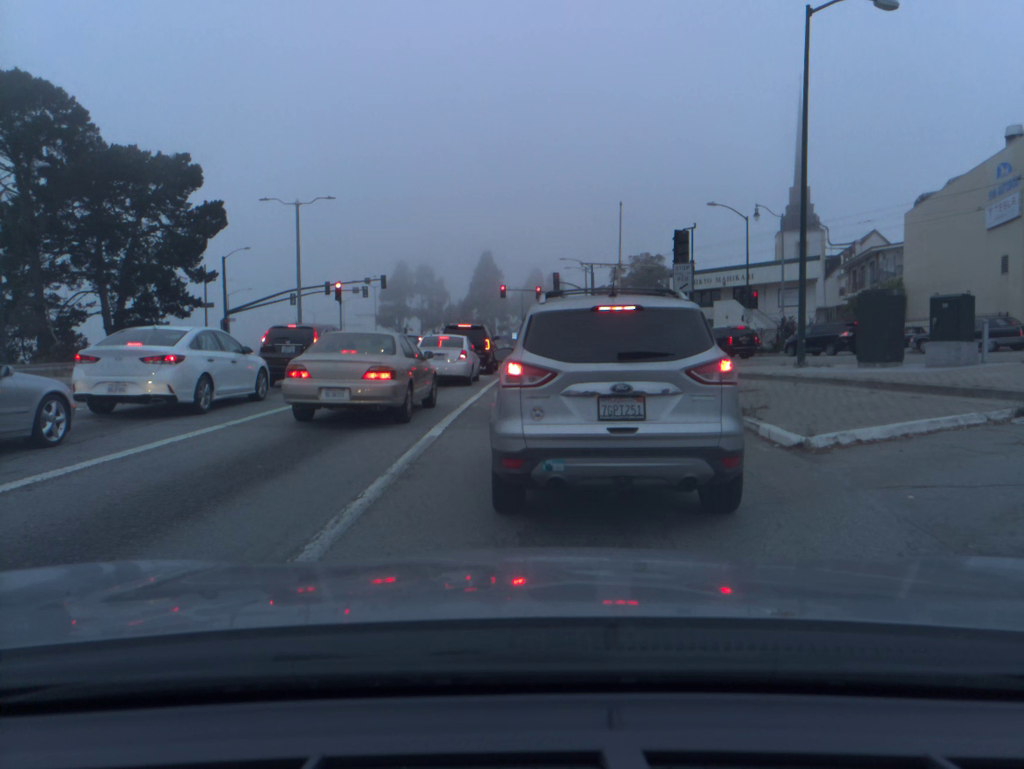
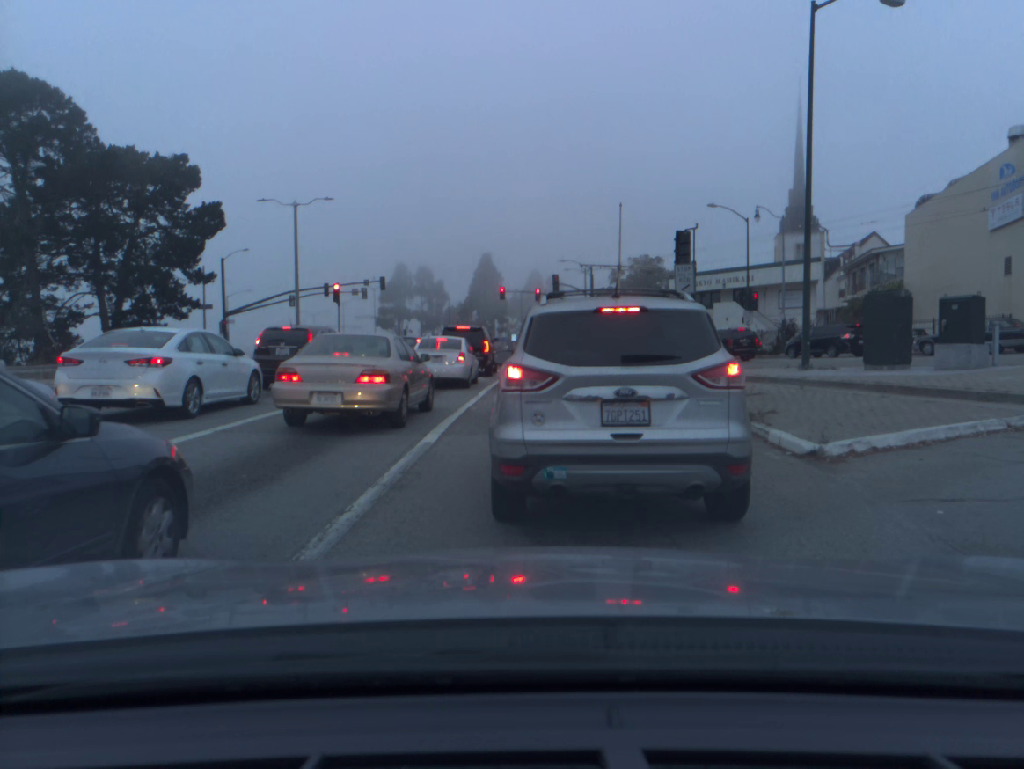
(0.0, +0.4) m; 0°
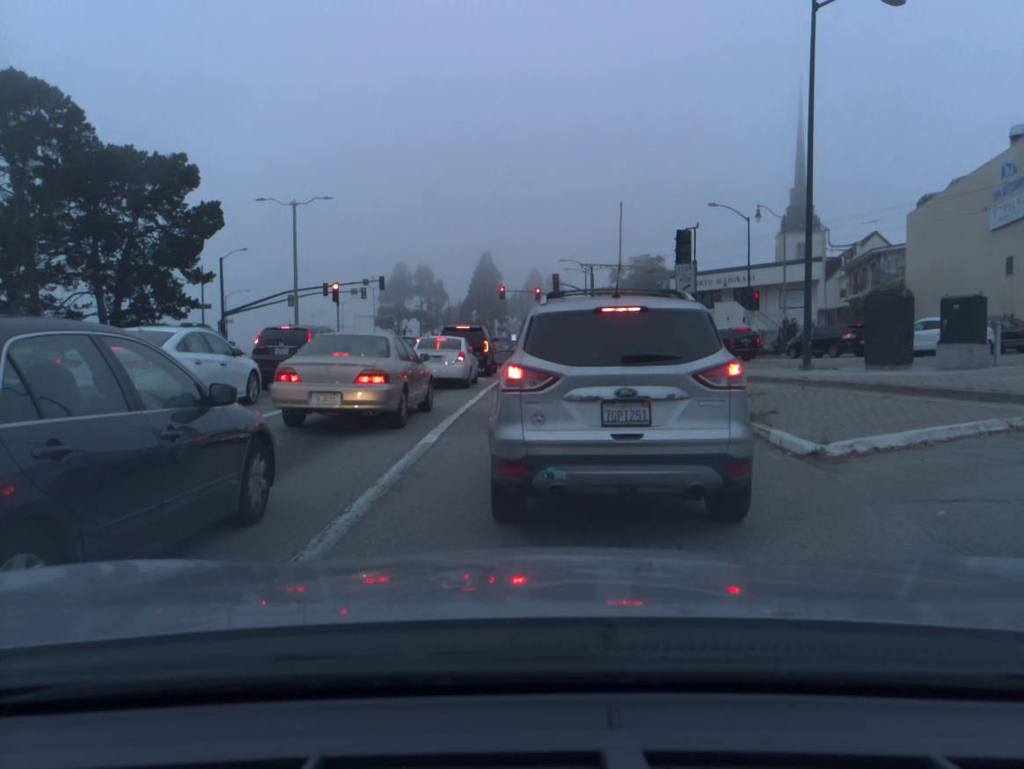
(0.0, 0.0) m; 0°
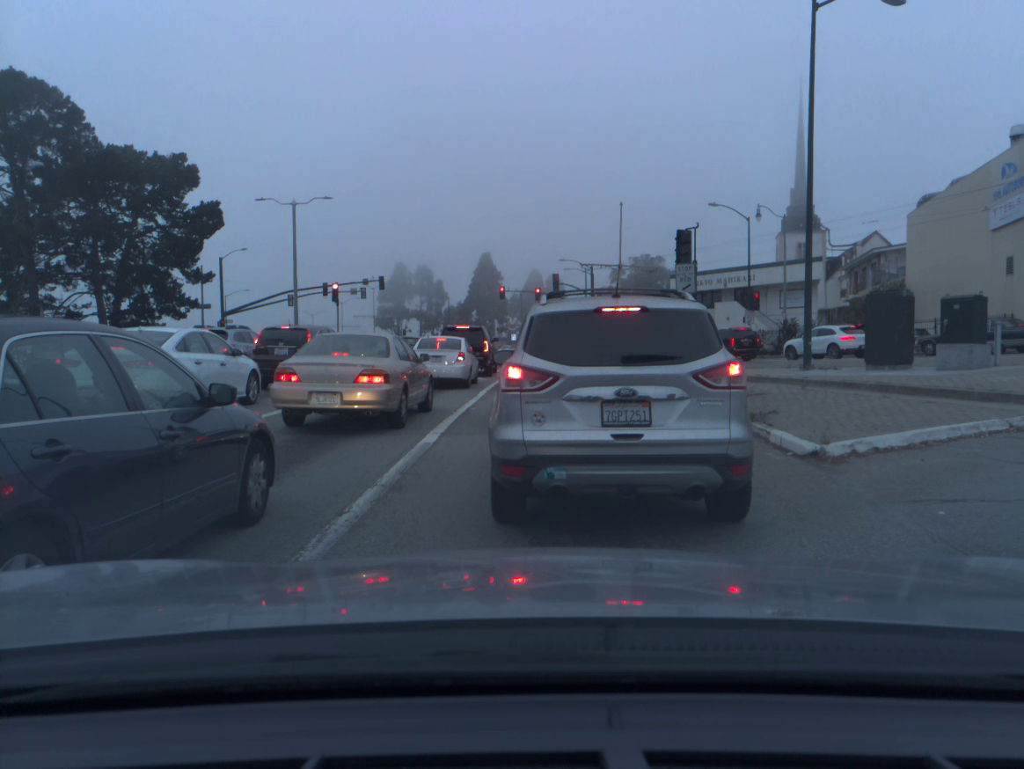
(0.0, 0.0) m; 0°
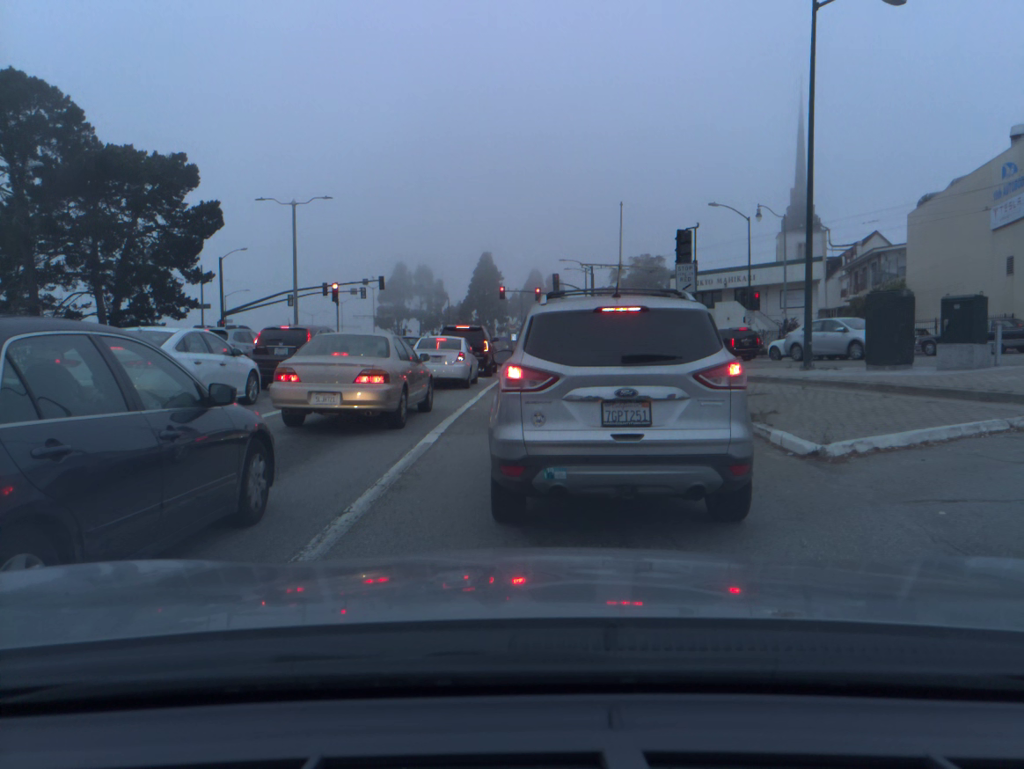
(0.0, 0.0) m; 0°
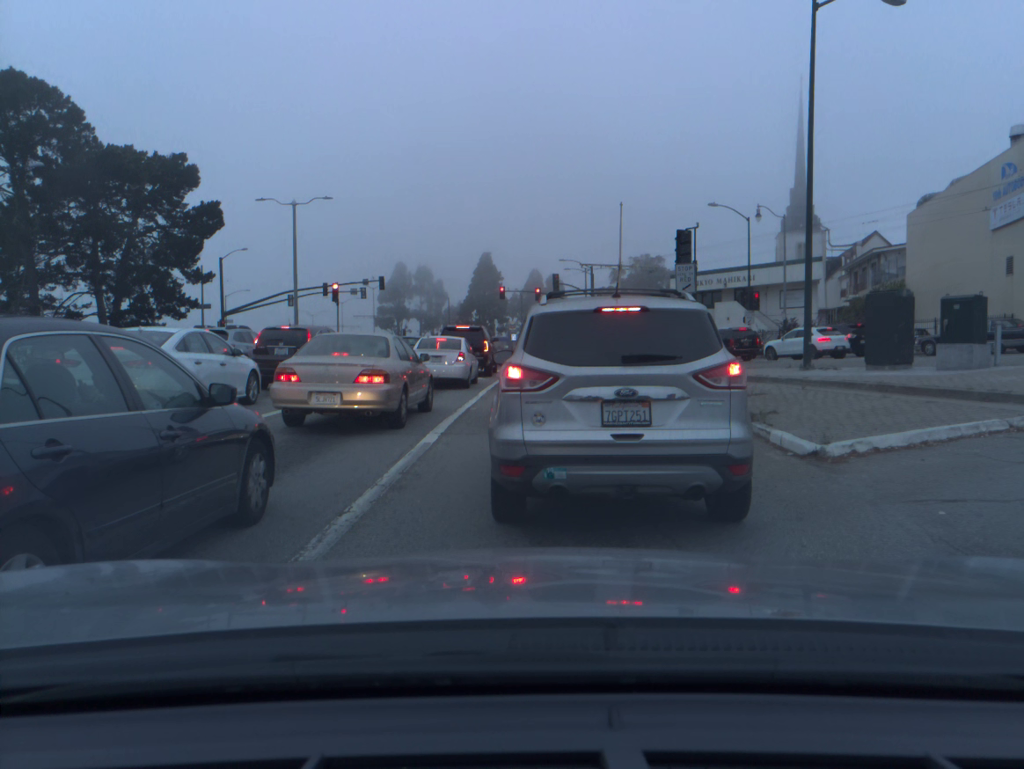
(0.0, 0.0) m; 0°
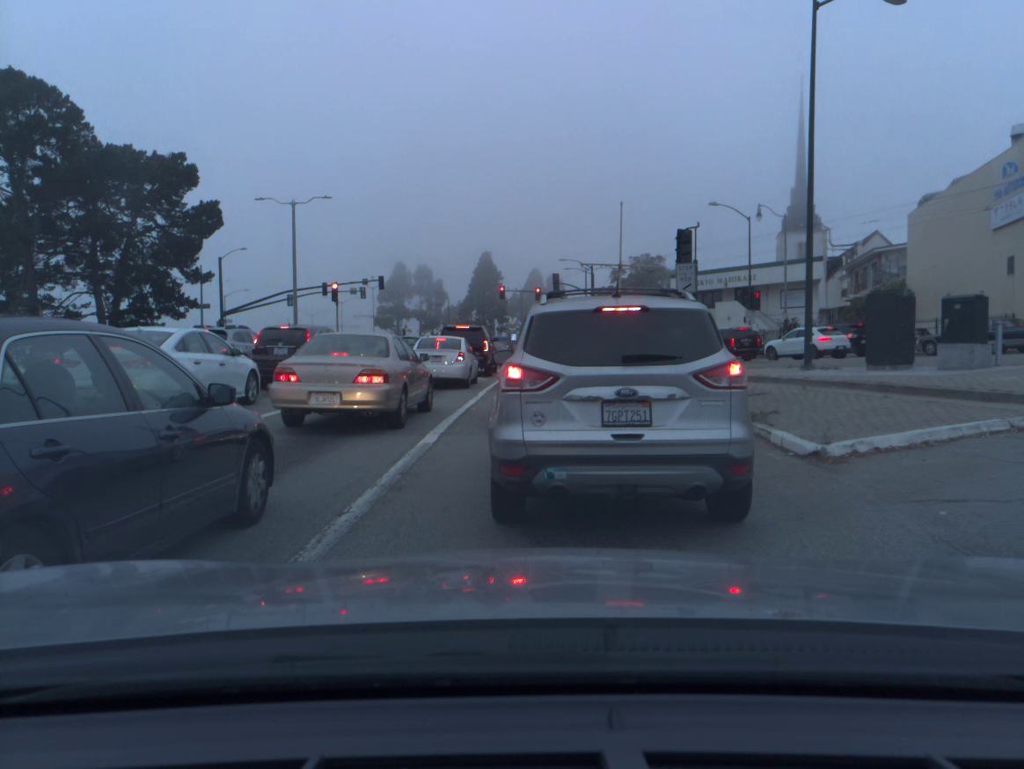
(0.0, 0.0) m; 0°
